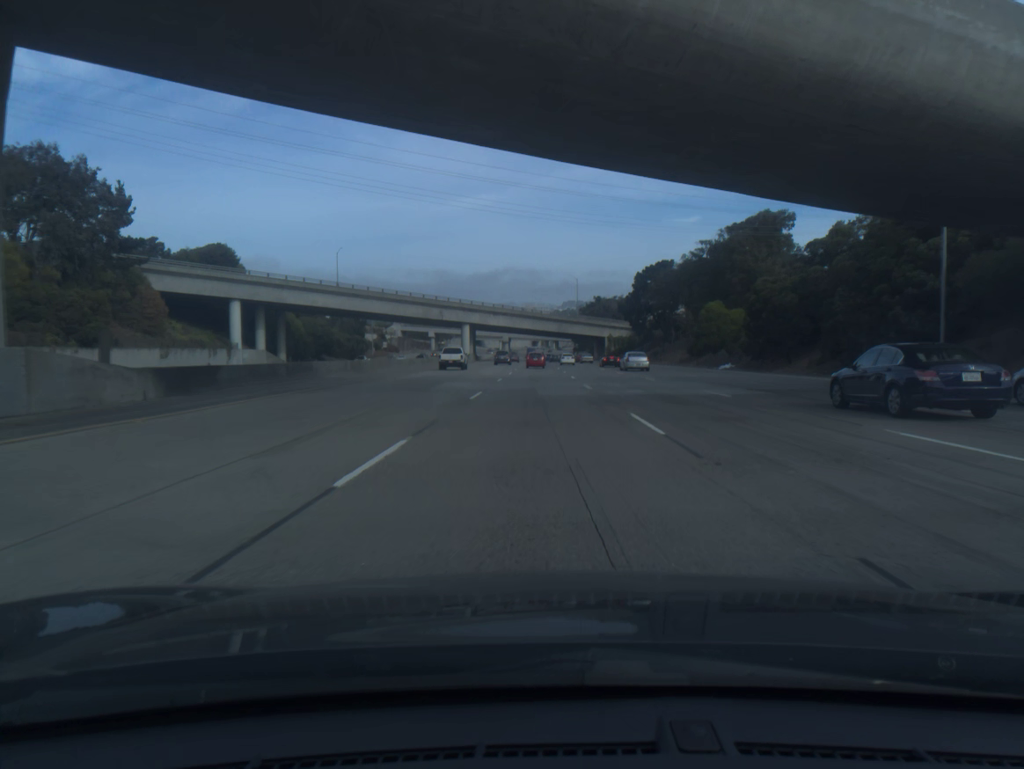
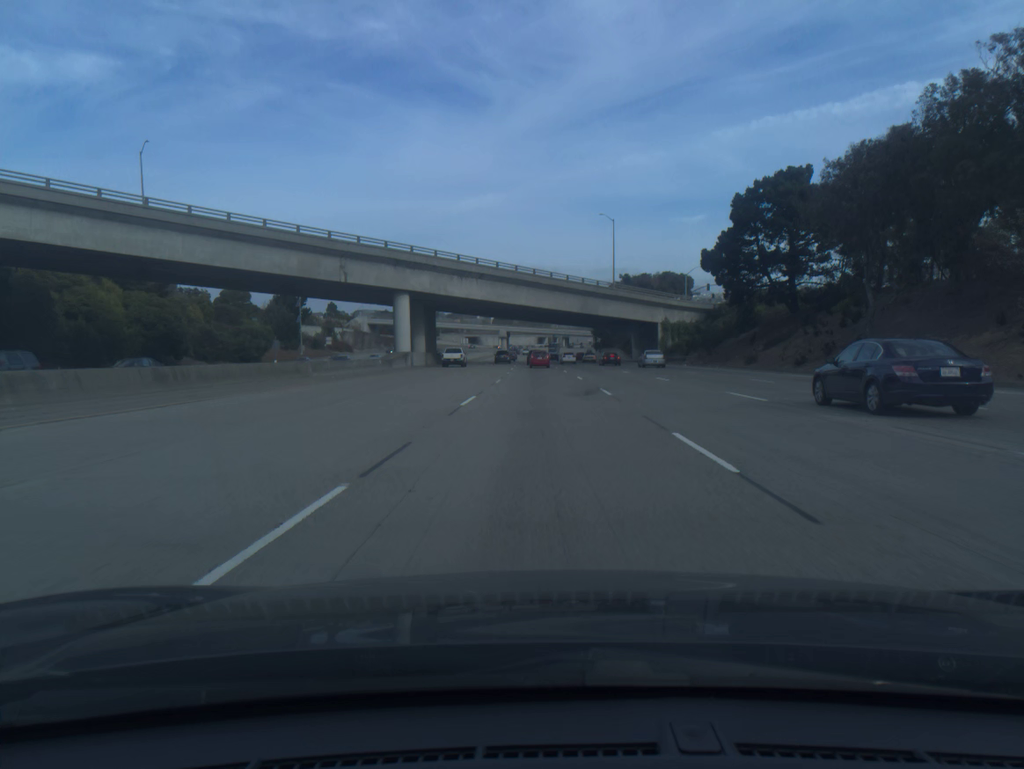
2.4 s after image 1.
(-0.5, +74.8) m; -1°
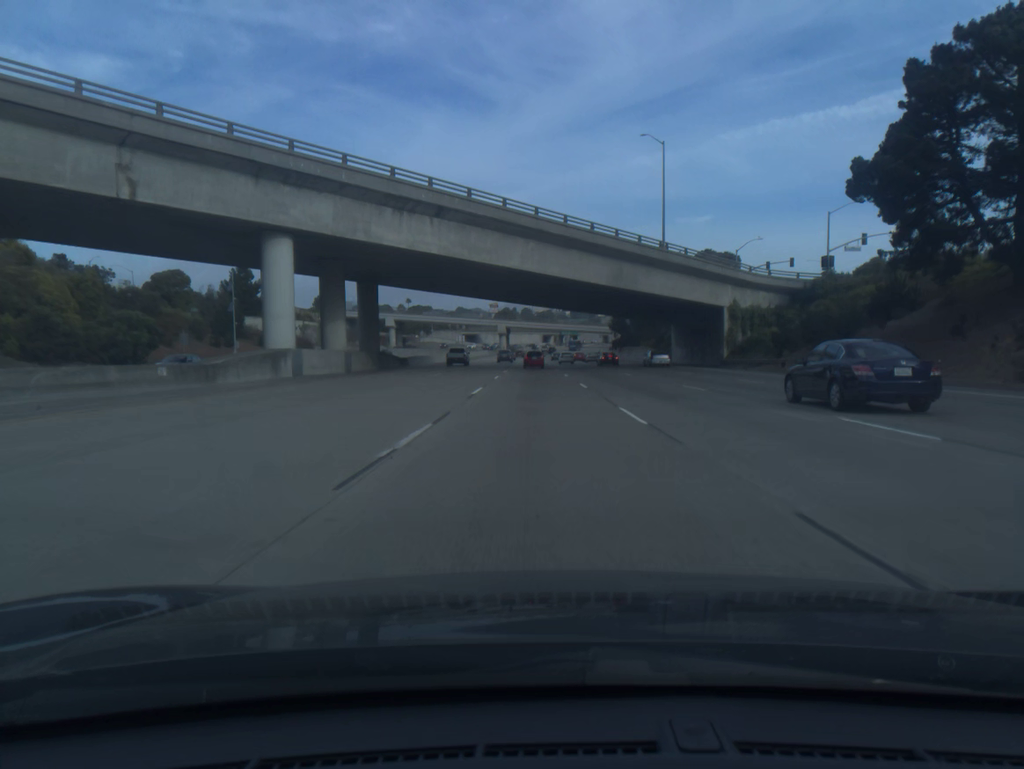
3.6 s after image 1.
(-0.1, +37.1) m; 0°
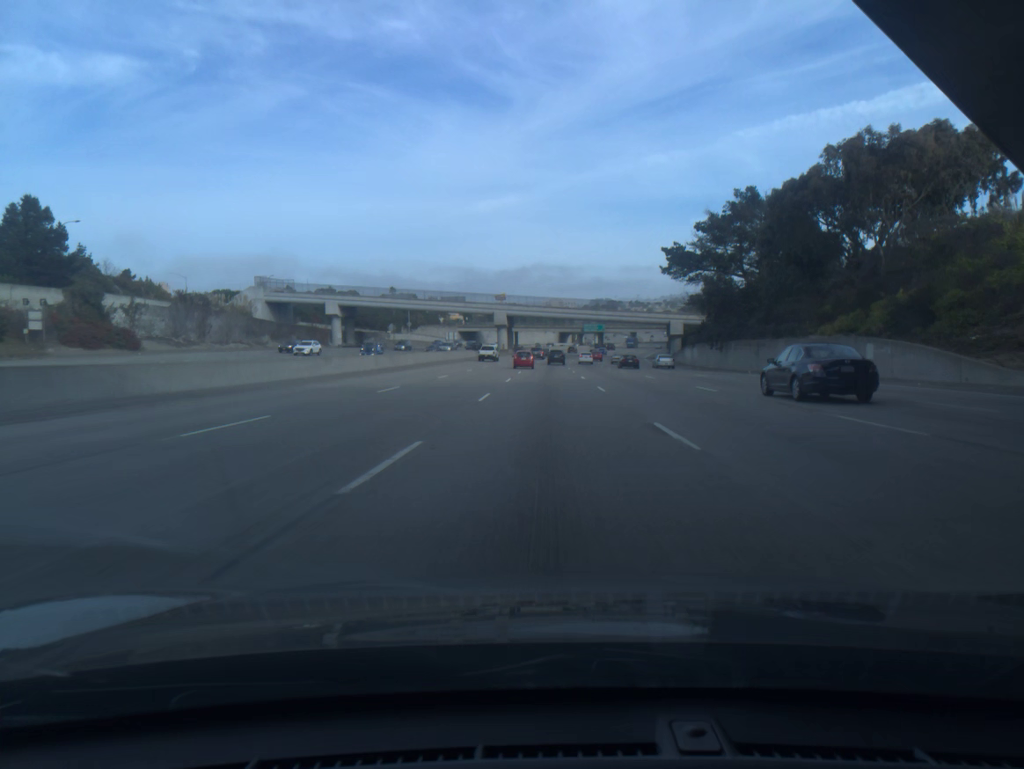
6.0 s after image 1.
(-0.8, +73.6) m; -1°
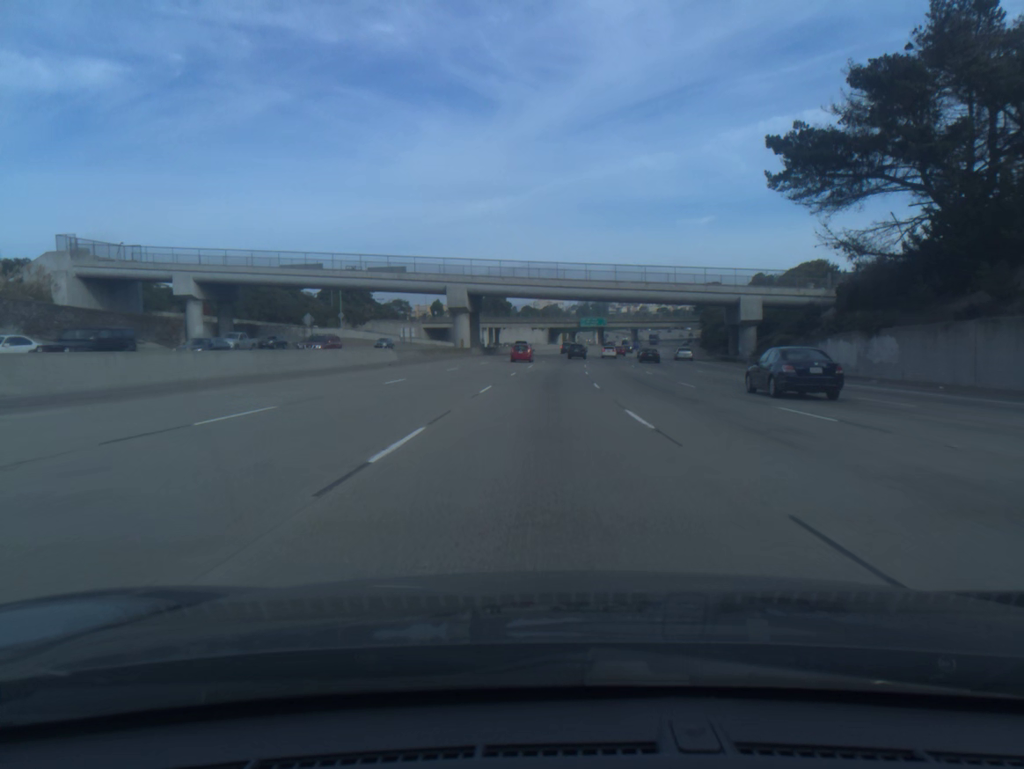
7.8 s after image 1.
(+0.4, +55.0) m; +1°
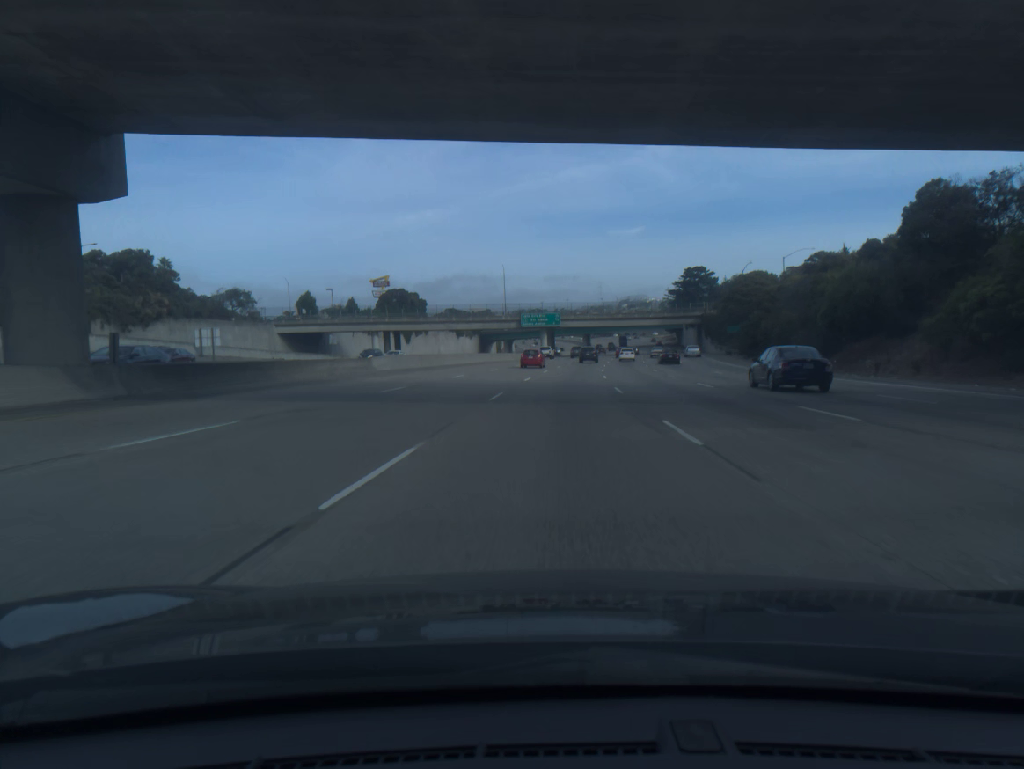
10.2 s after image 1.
(+2.3, +73.7) m; +5°
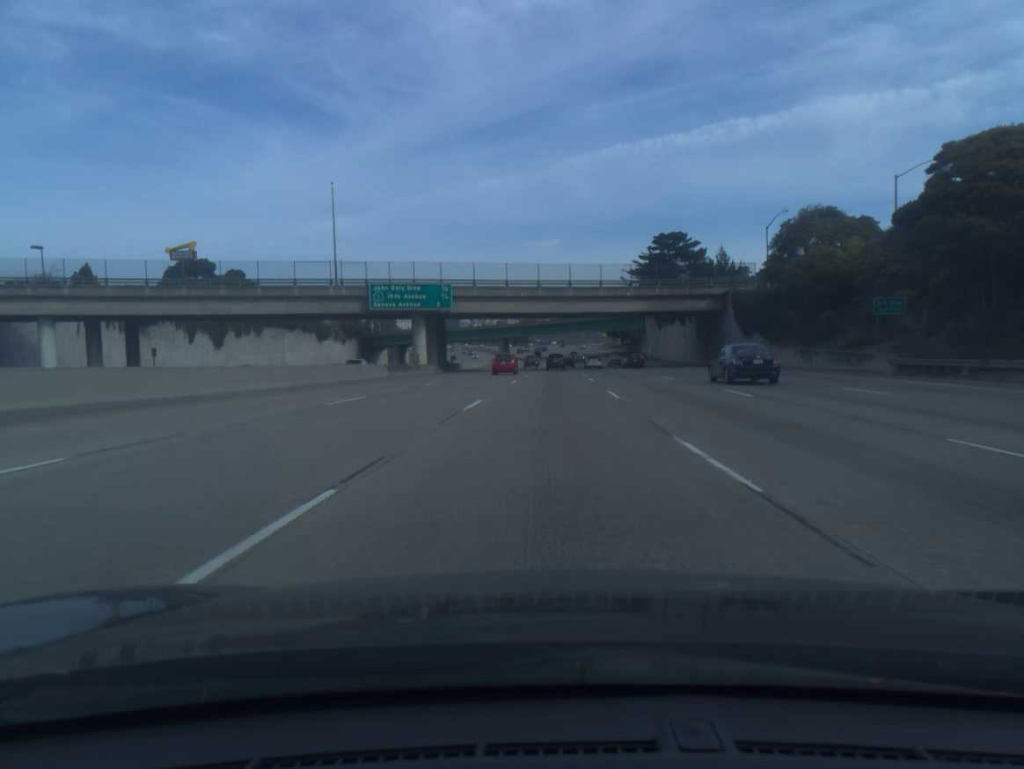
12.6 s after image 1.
(+4.2, +74.4) m; +6°
